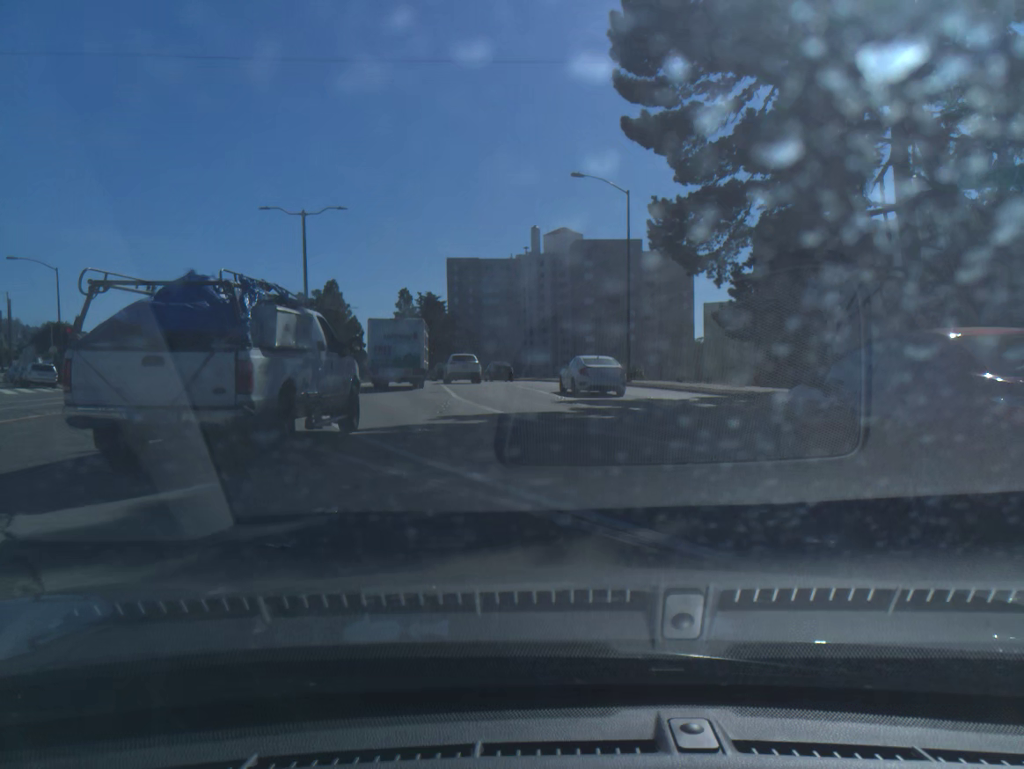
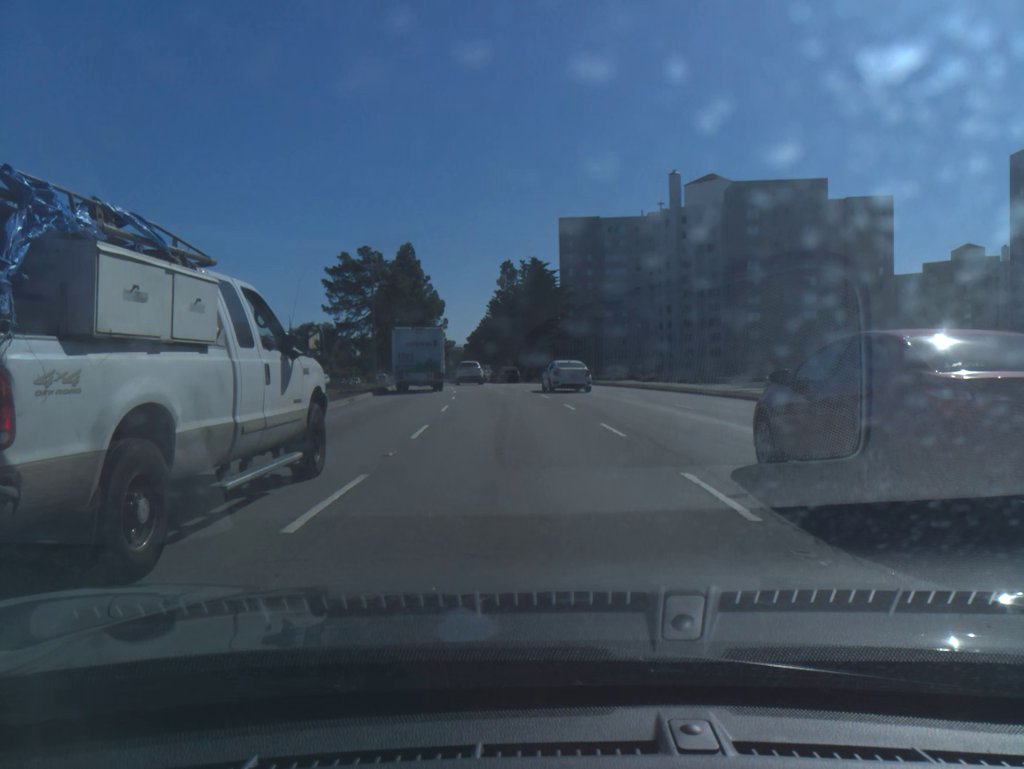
(-3.5, +43.4) m; -8°
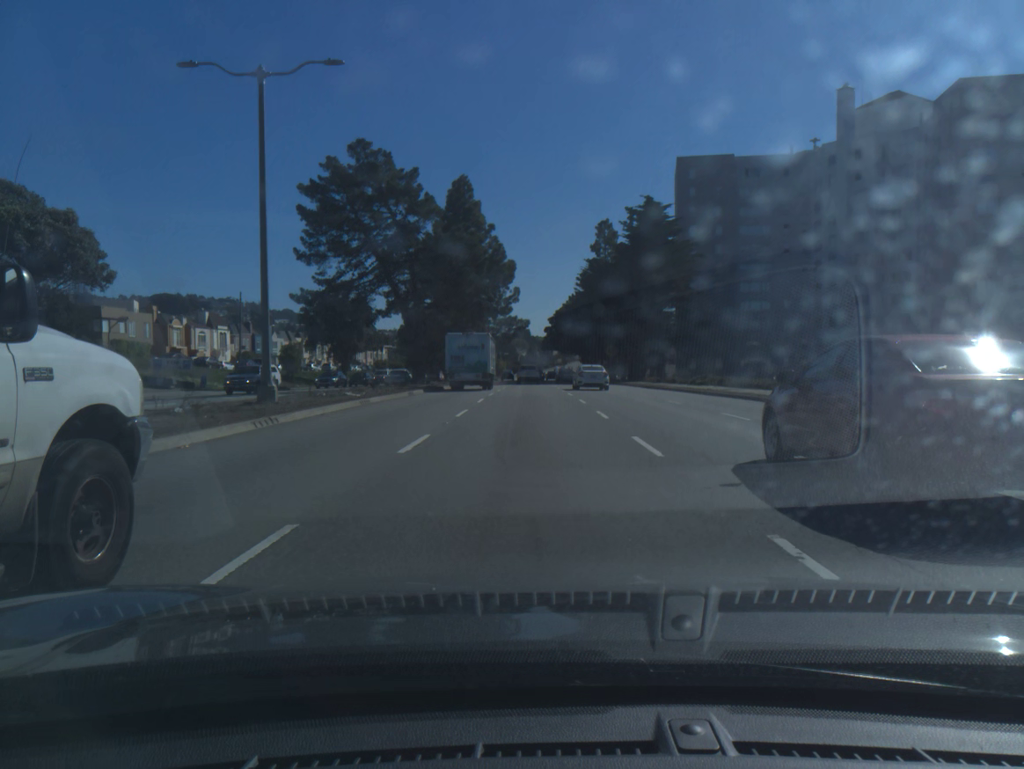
(-2.4, +39.6) m; -6°
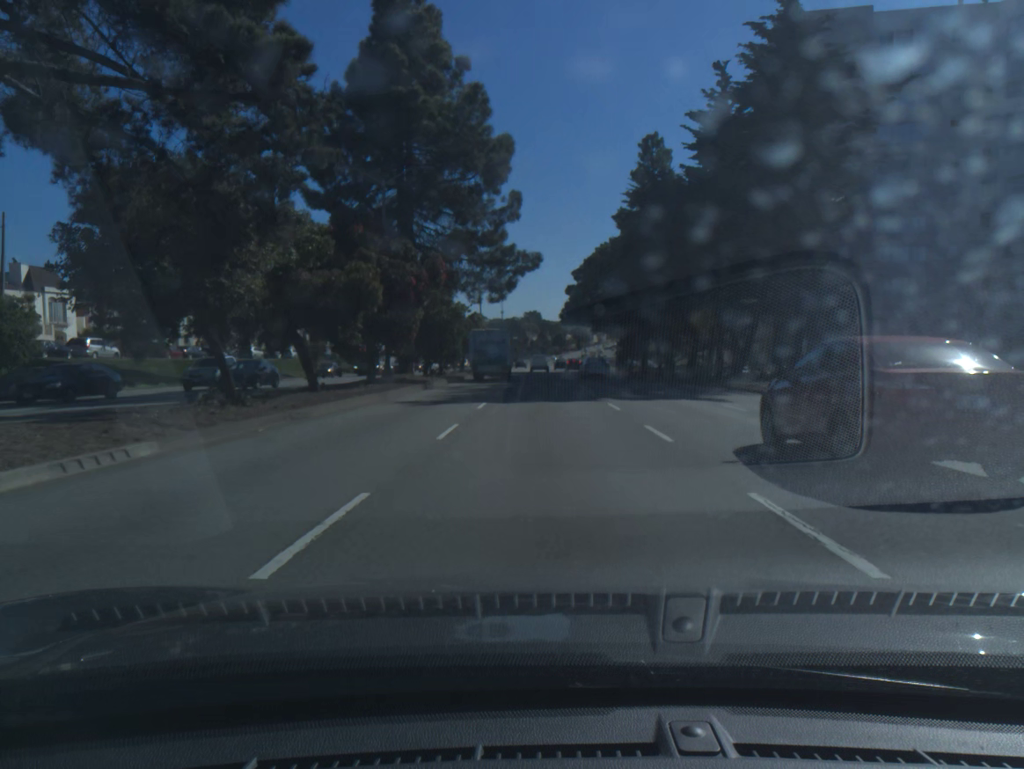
(-0.5, +43.1) m; -1°
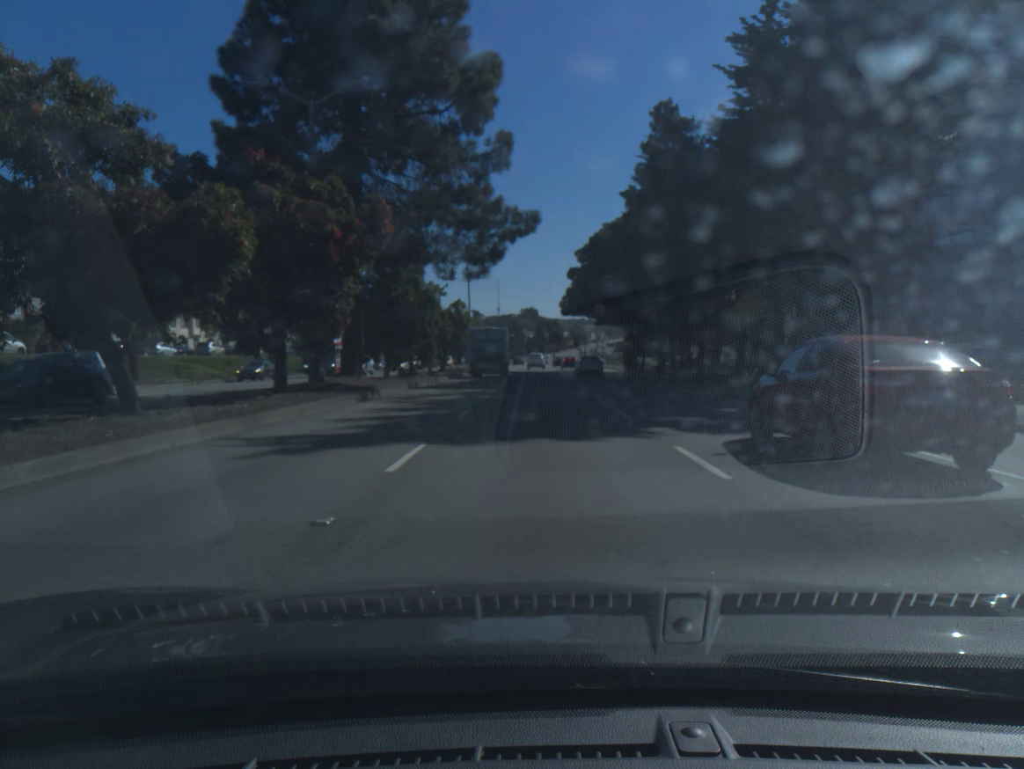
(0.0, +11.1) m; 0°
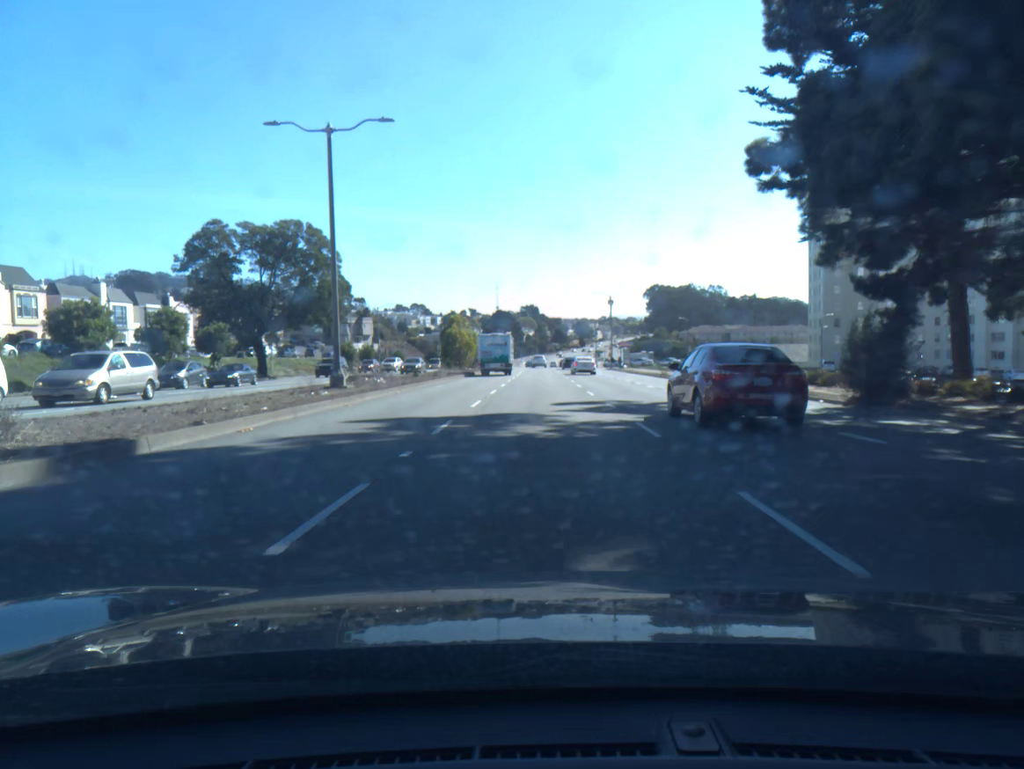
(0.0, +55.3) m; 0°
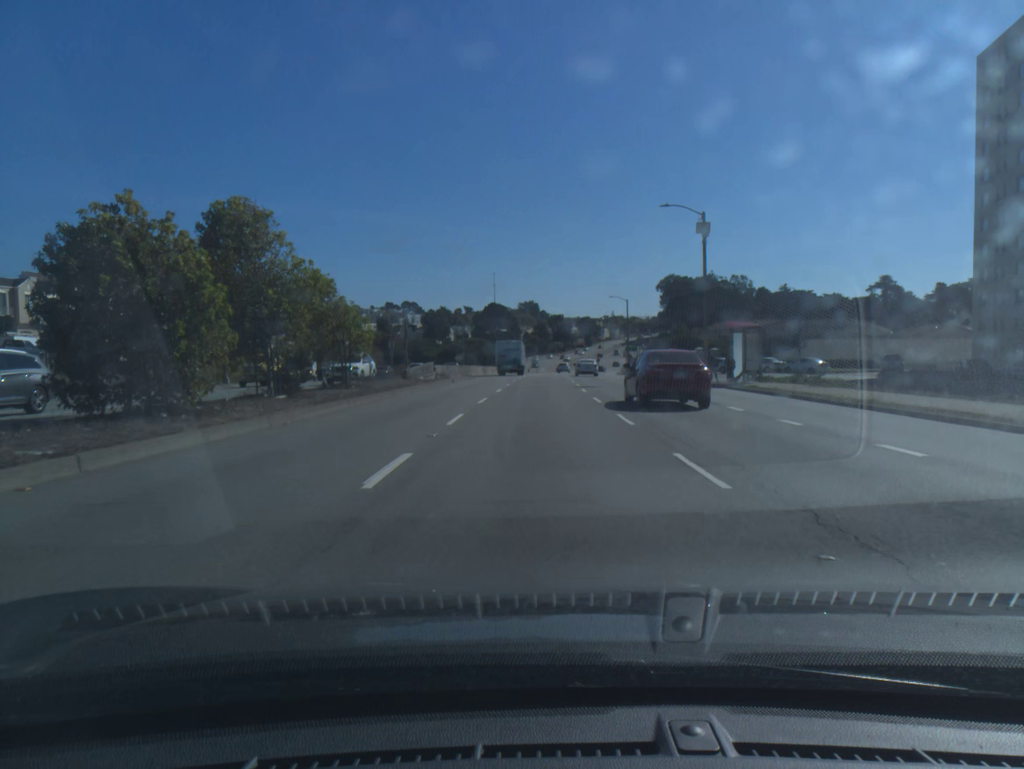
(+0.1, +56.5) m; 0°
